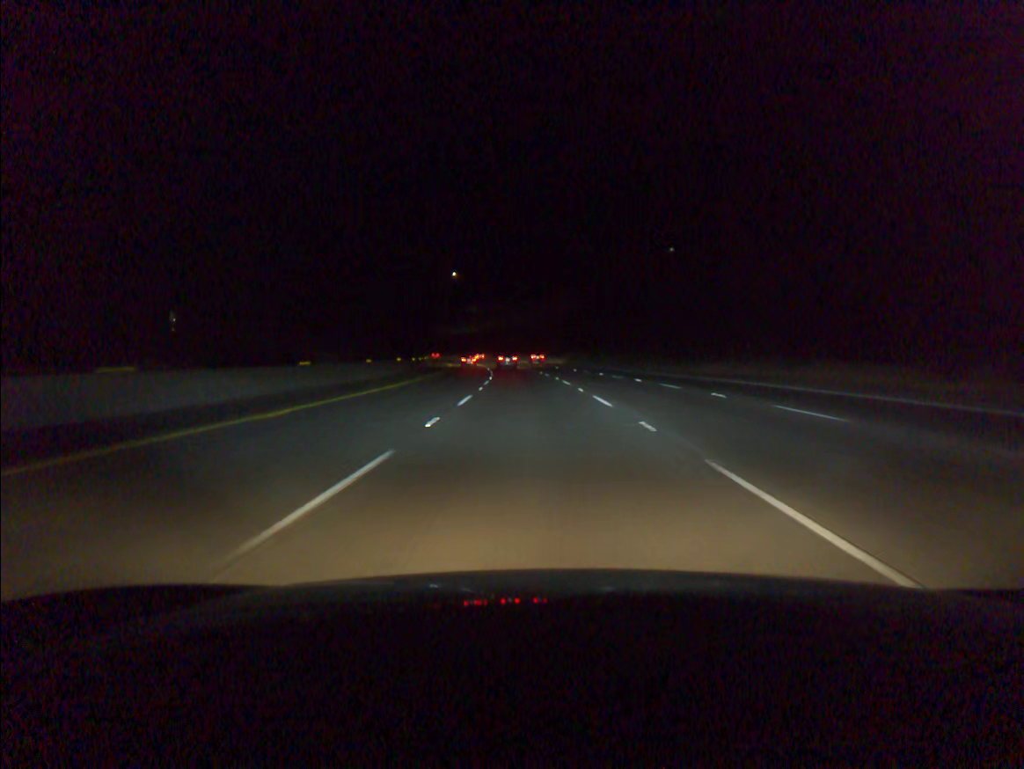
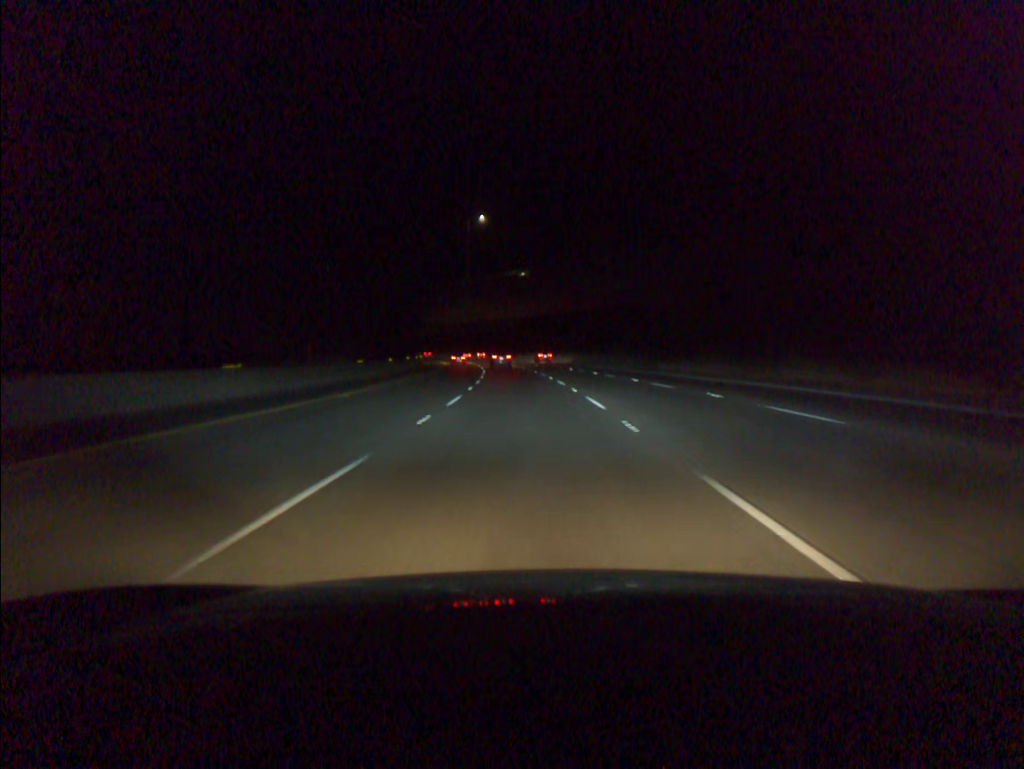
(-2.8, +73.5) m; -5°
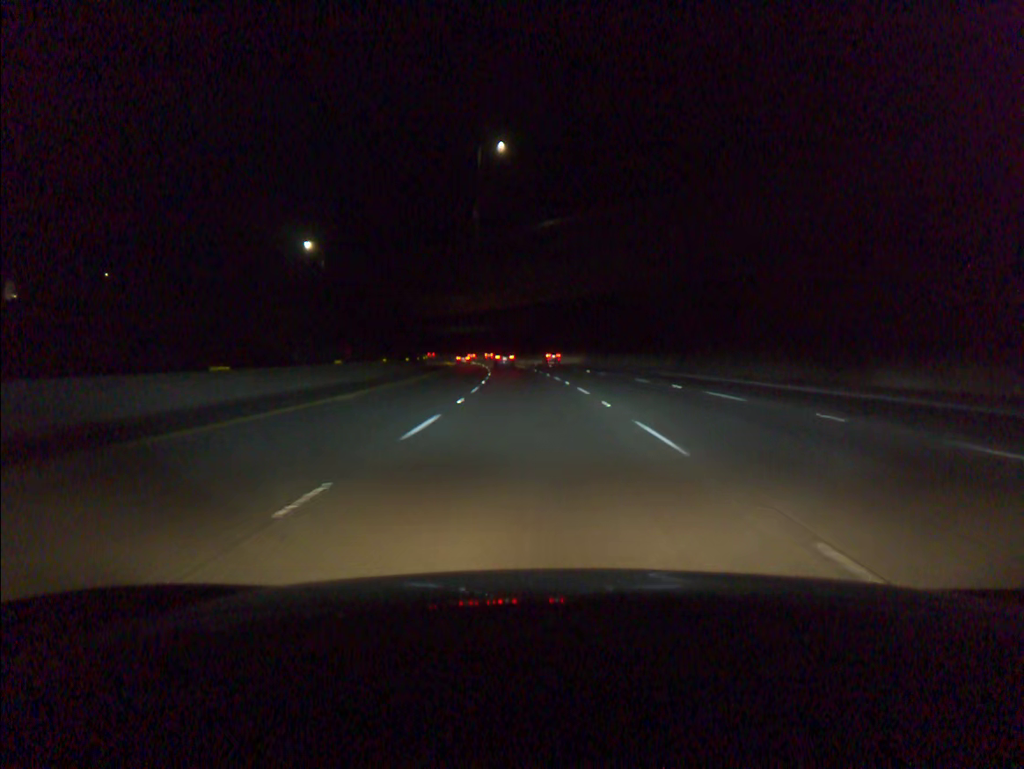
(-1.0, +36.9) m; -3°
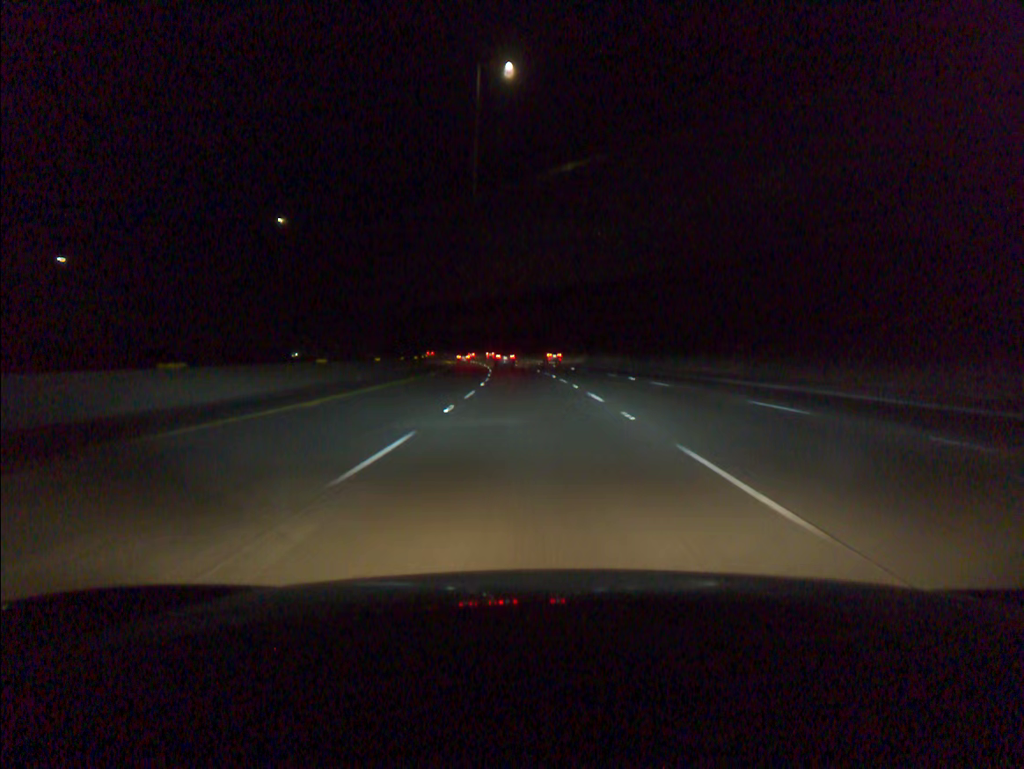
(-0.2, +18.5) m; -1°
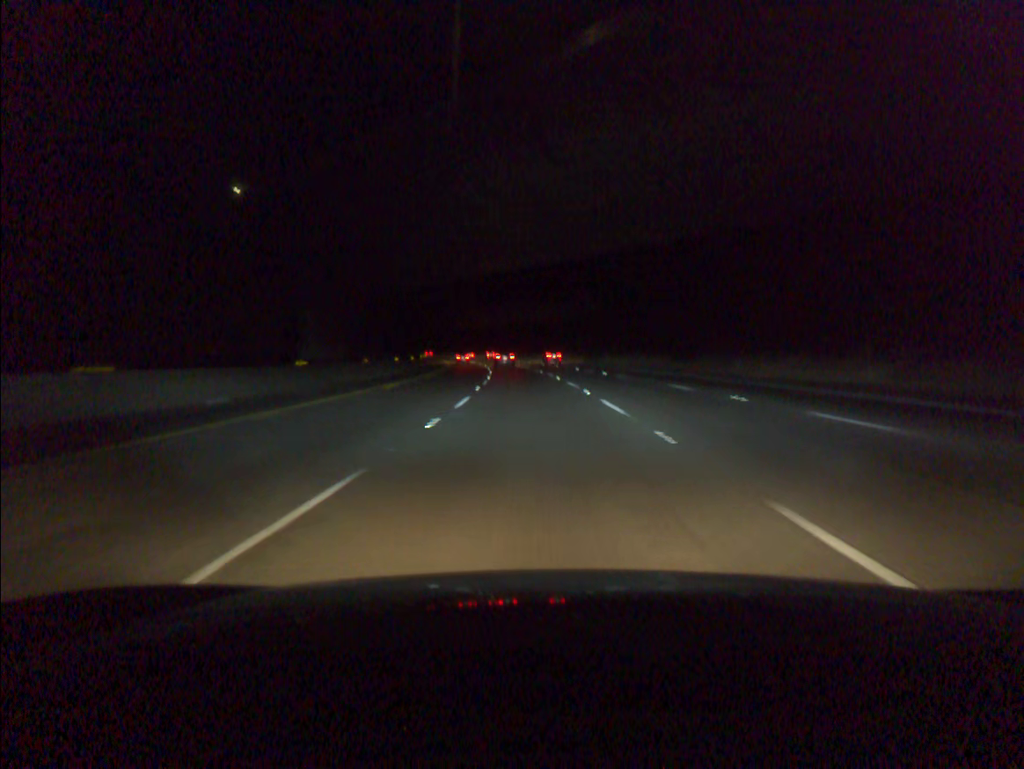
(-0.2, +18.5) m; -1°
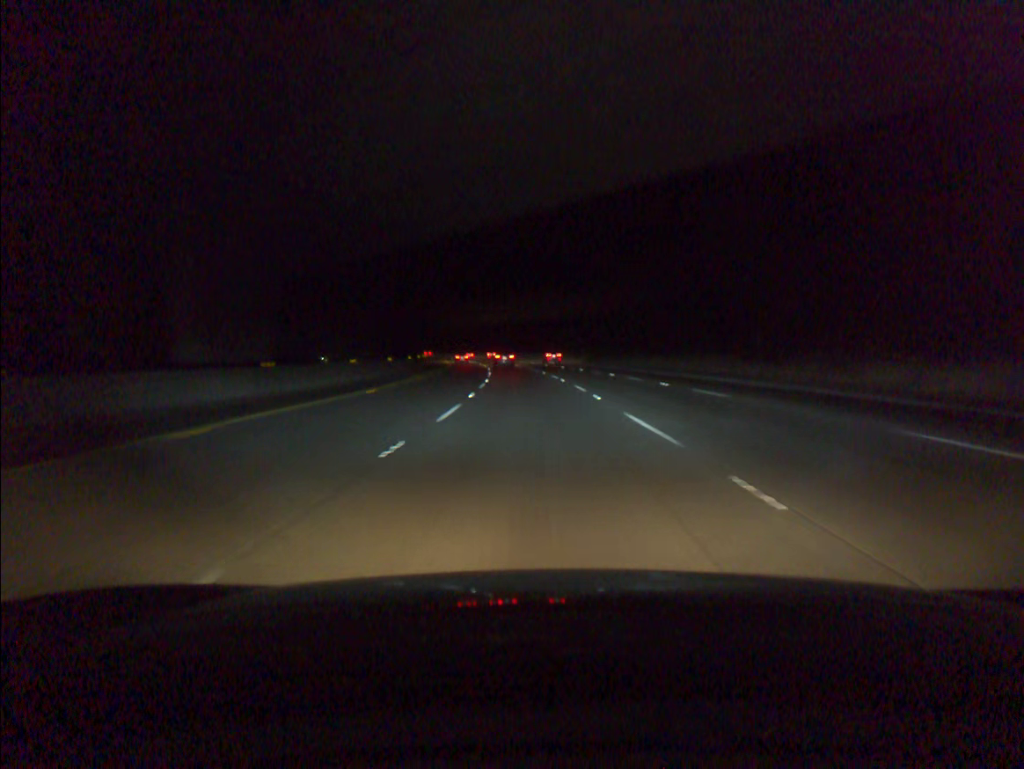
(-0.2, +18.5) m; -1°
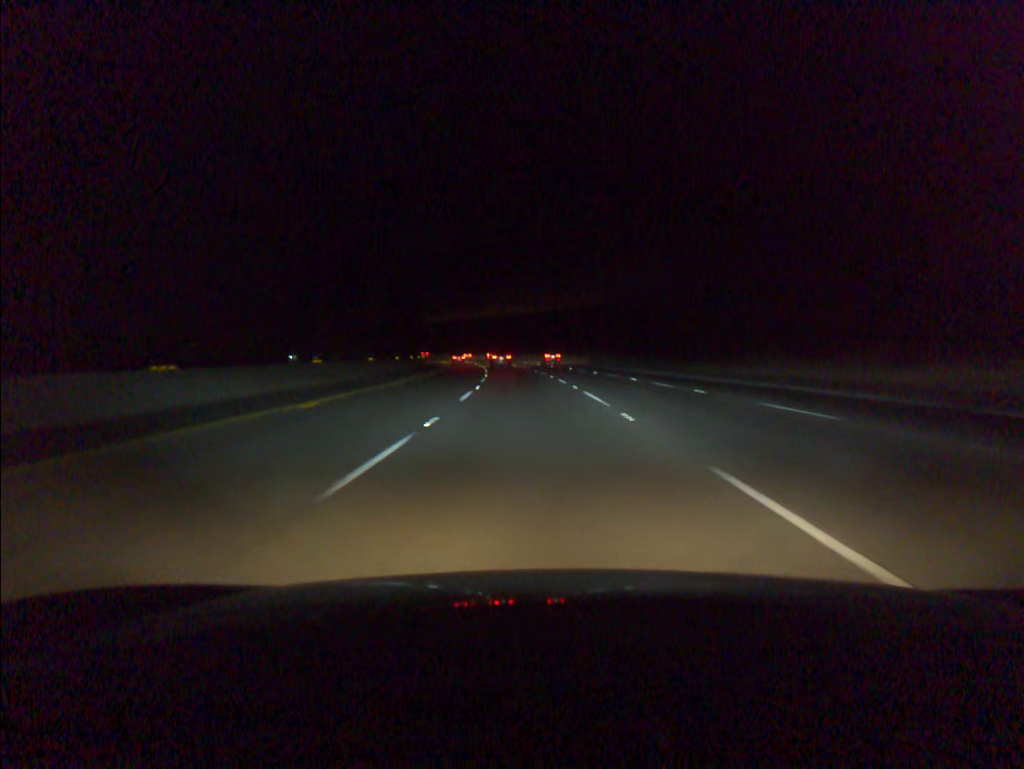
(-0.8, +36.9) m; -2°
